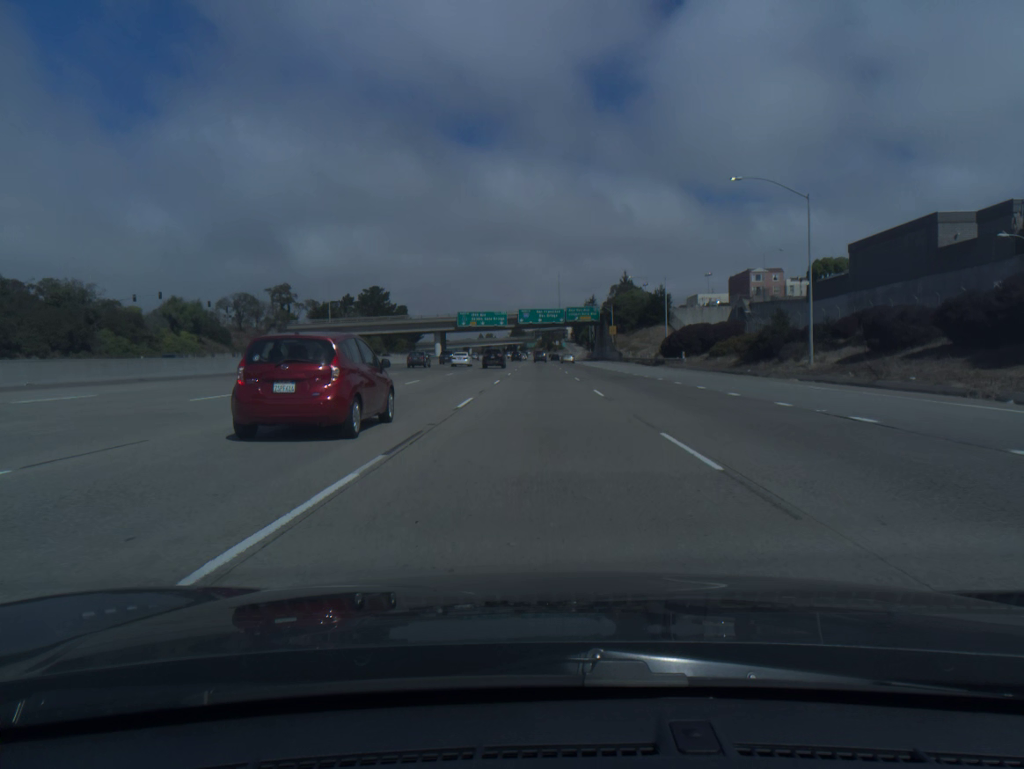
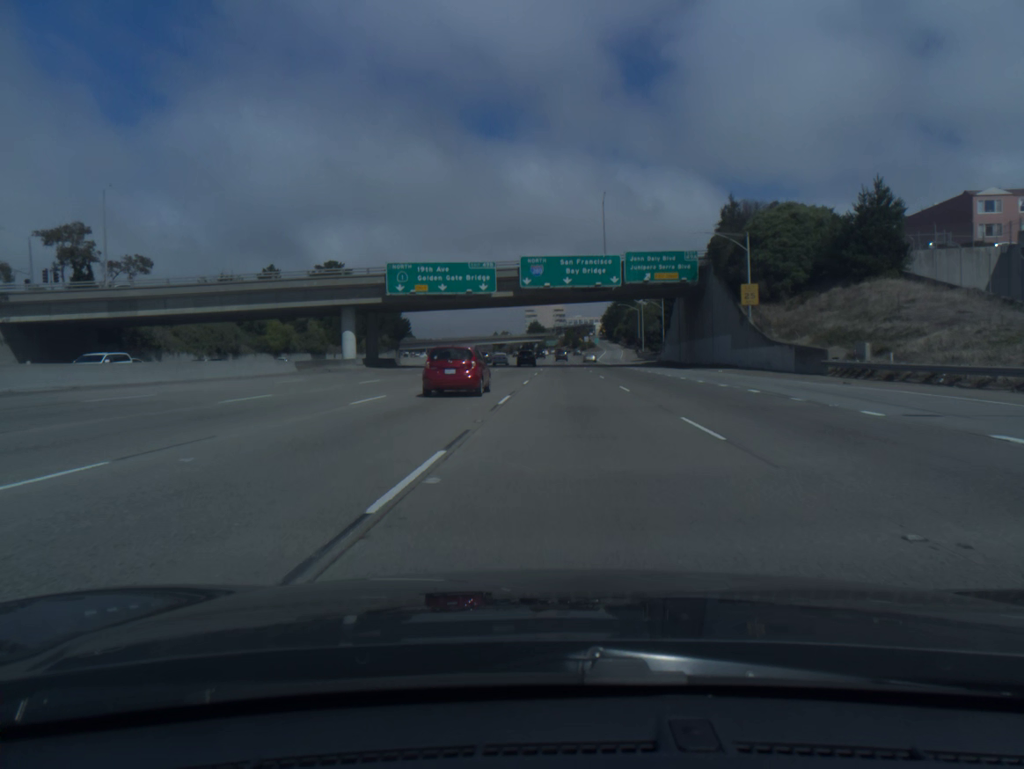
(-0.5, +84.8) m; -1°
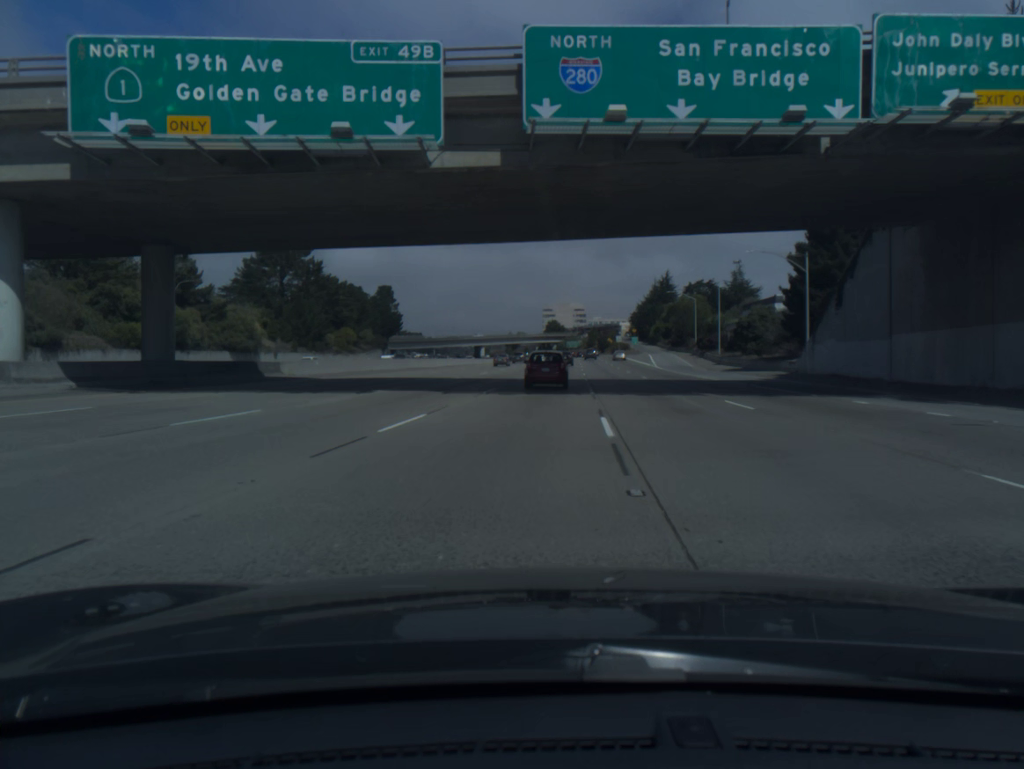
(-0.8, +49.9) m; -1°
